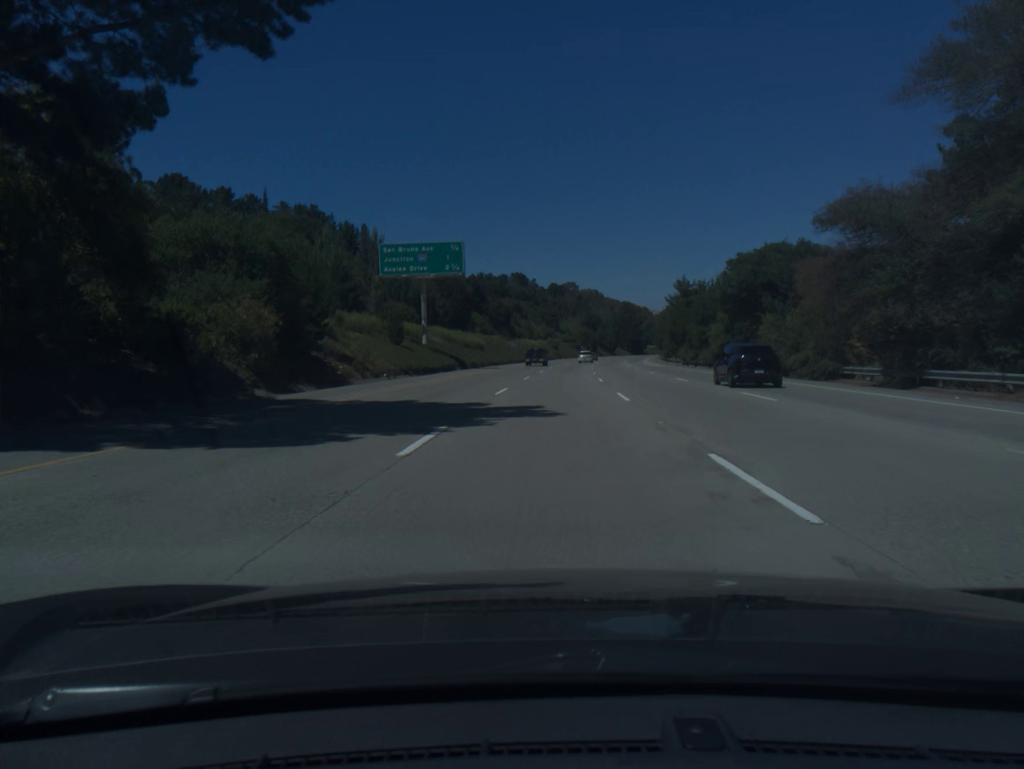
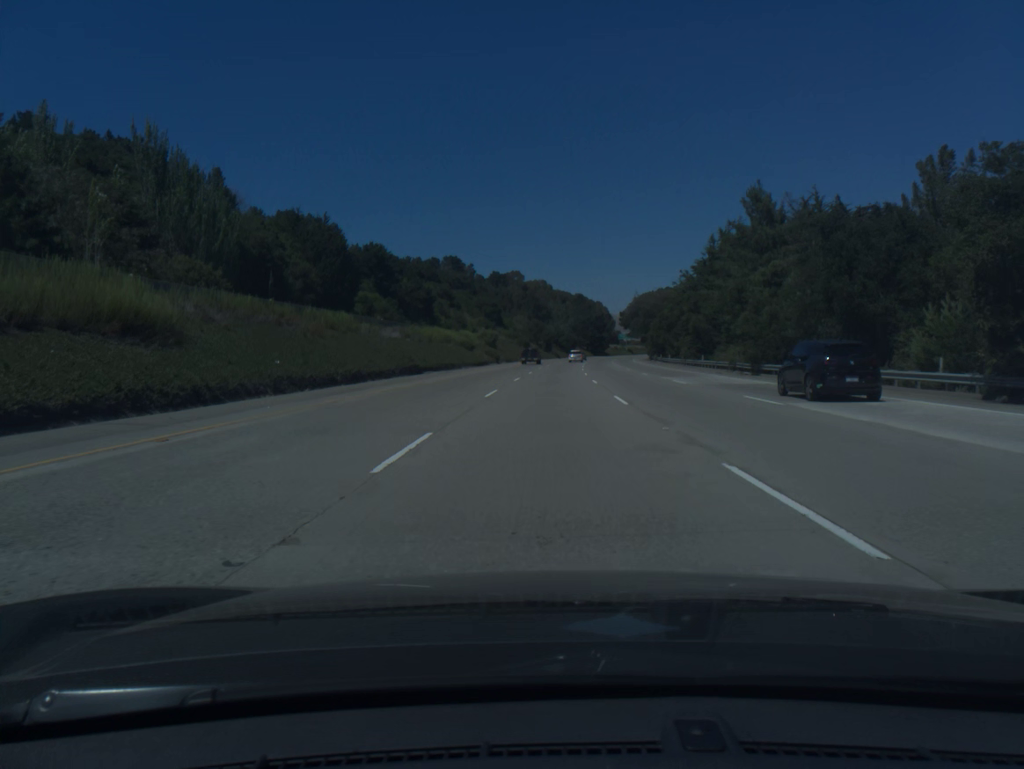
(+2.3, +73.9) m; +4°
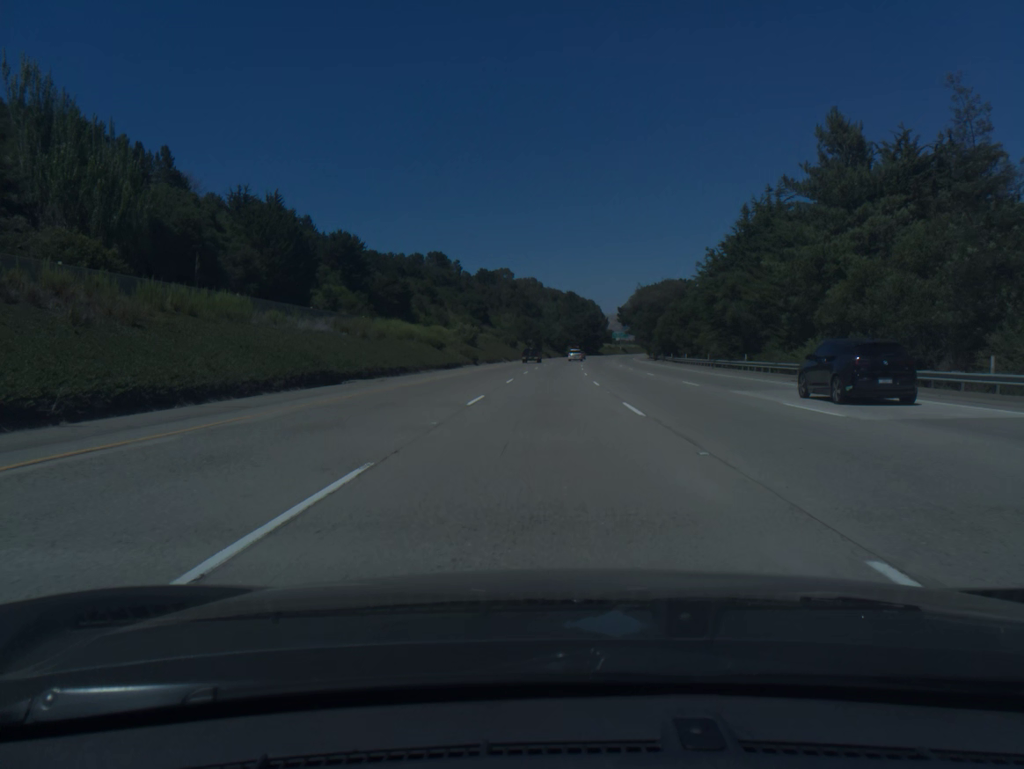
(+0.1, +18.5) m; +1°
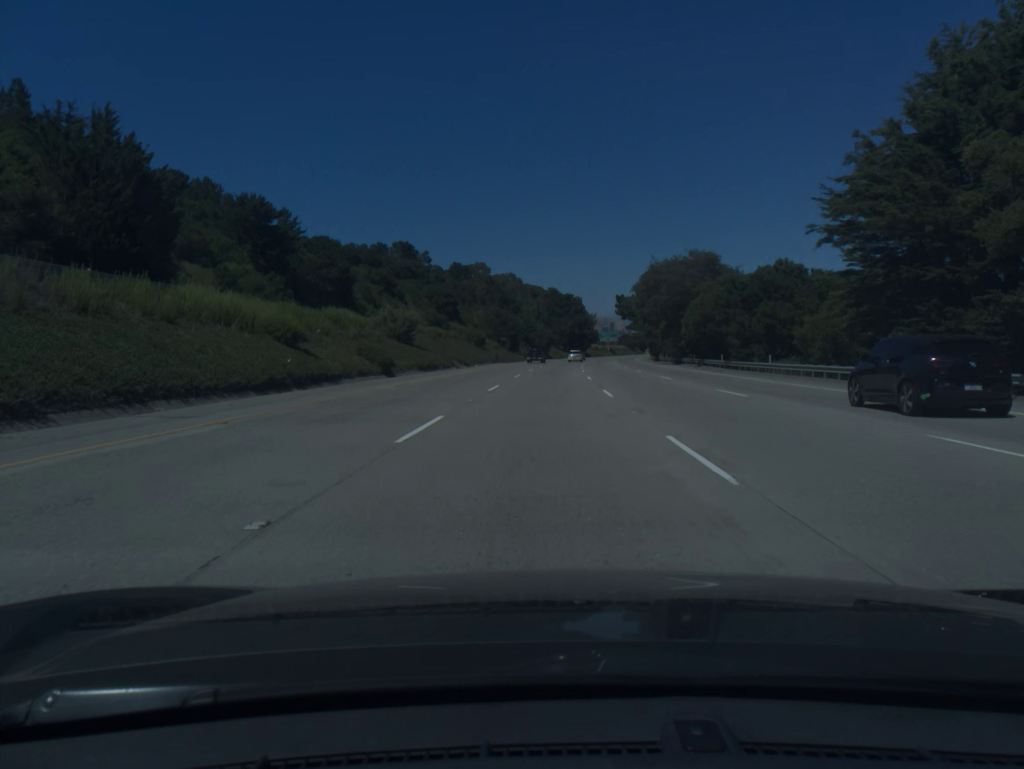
(+0.5, +37.1) m; +1°
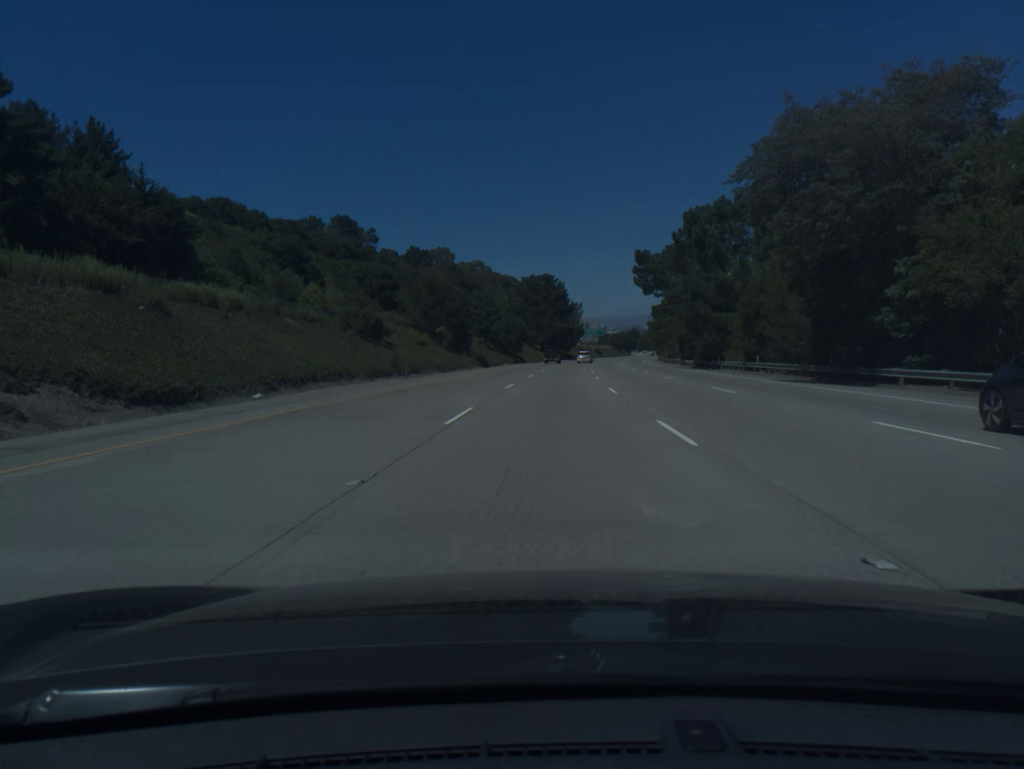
(+0.8, +55.6) m; +2°
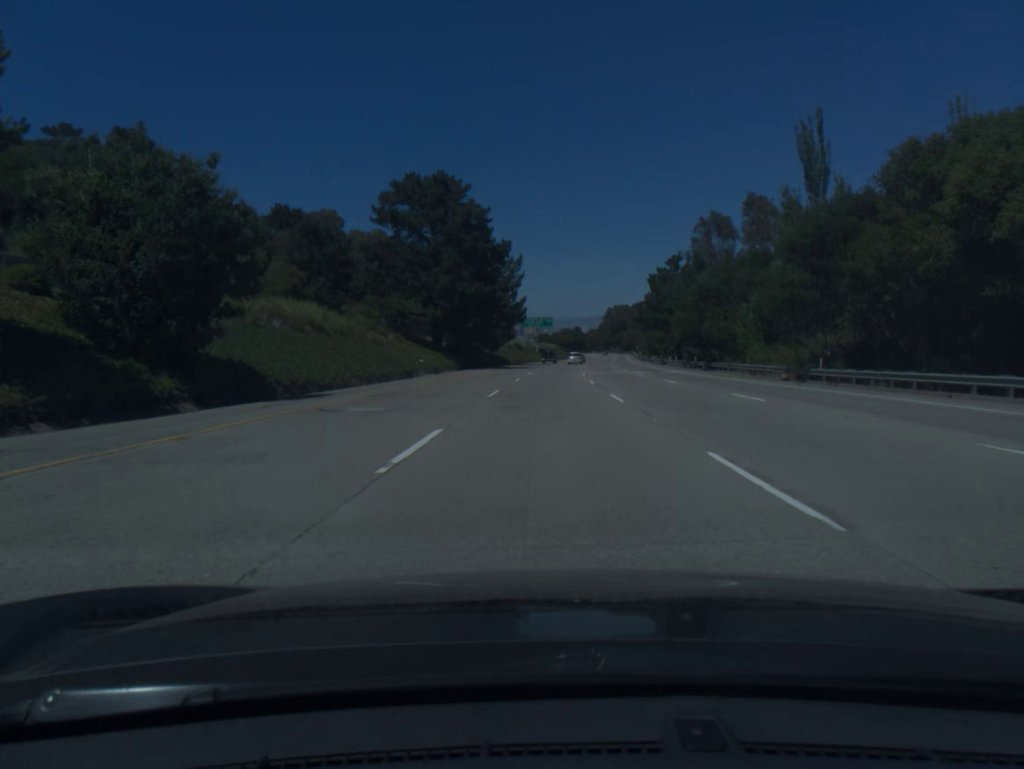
(+3.6, +92.3) m; +5°
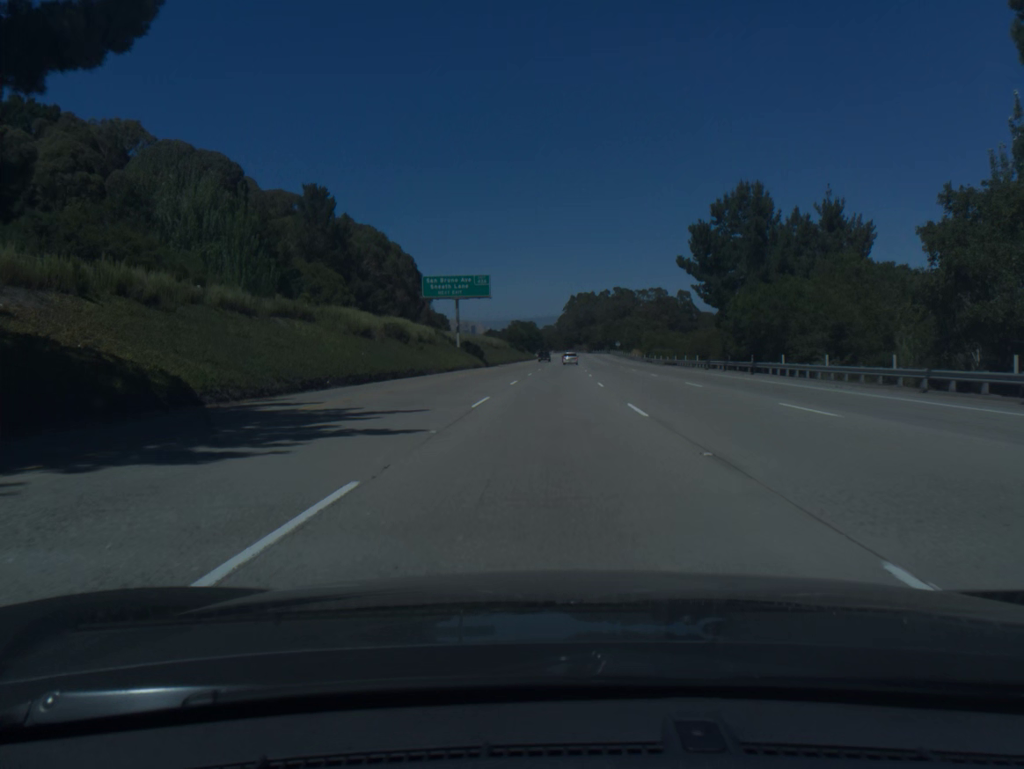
(+2.6, +92.6) m; +3°
